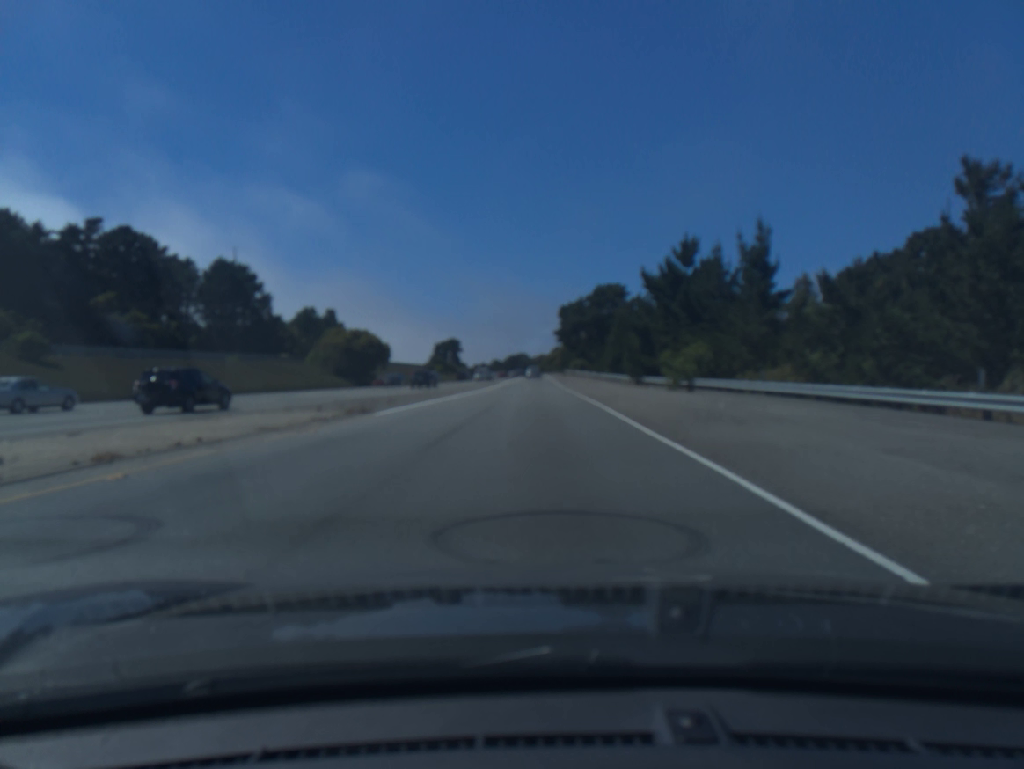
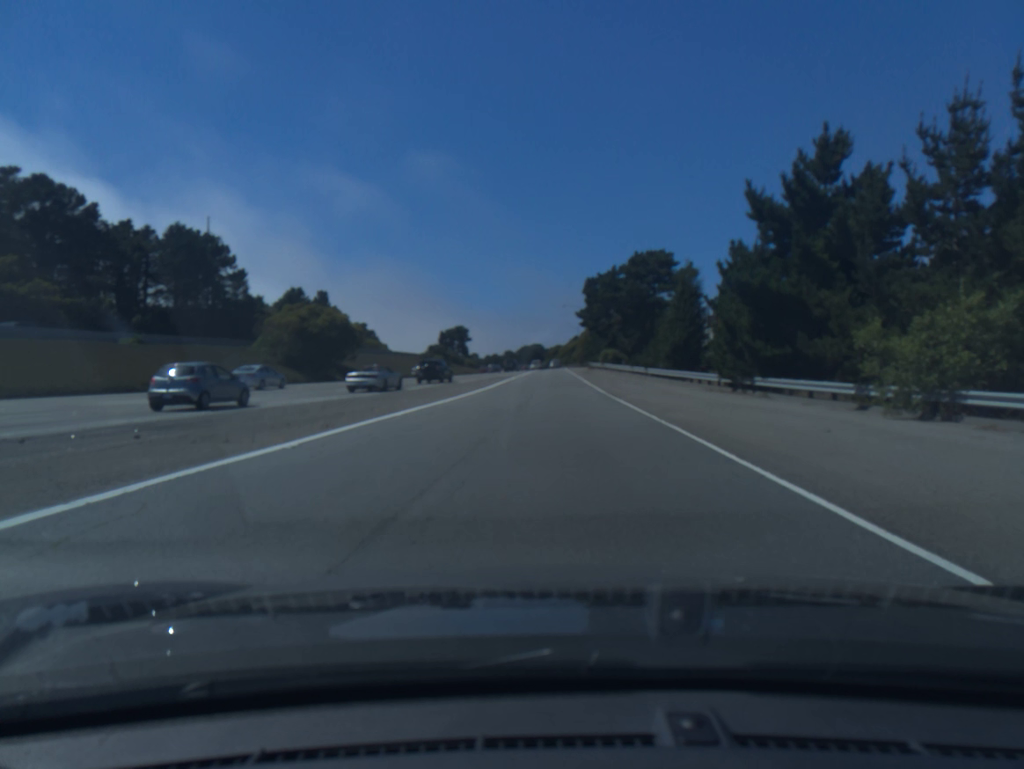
(-0.2, +25.3) m; -1°
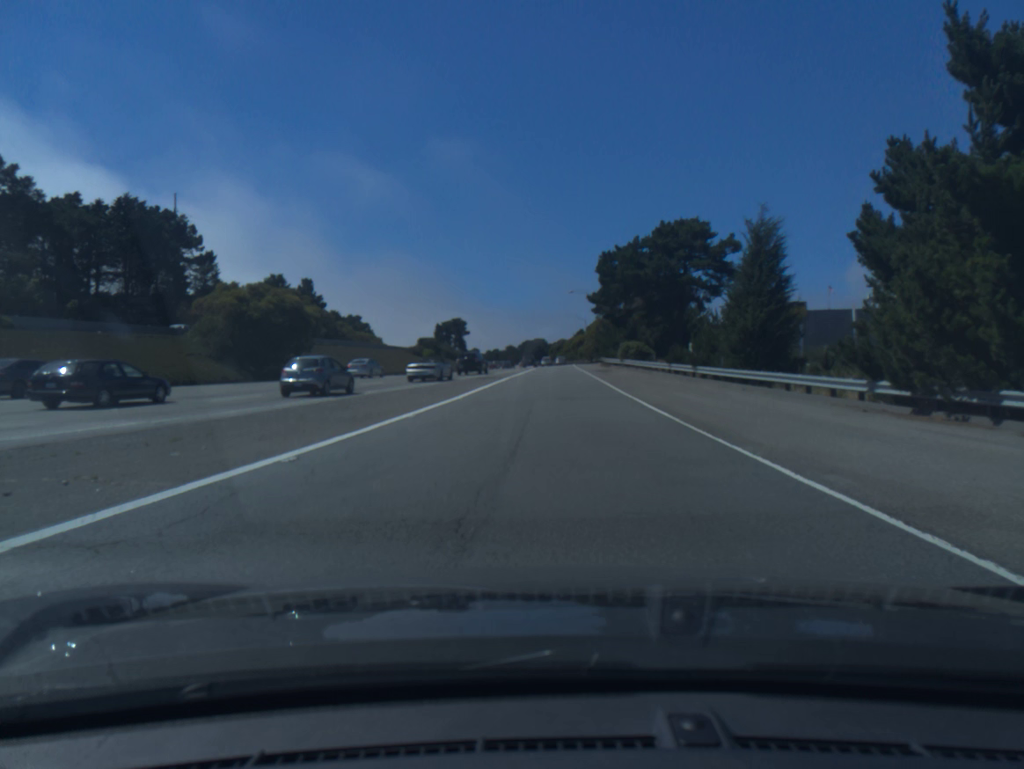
(0.0, +16.4) m; 0°
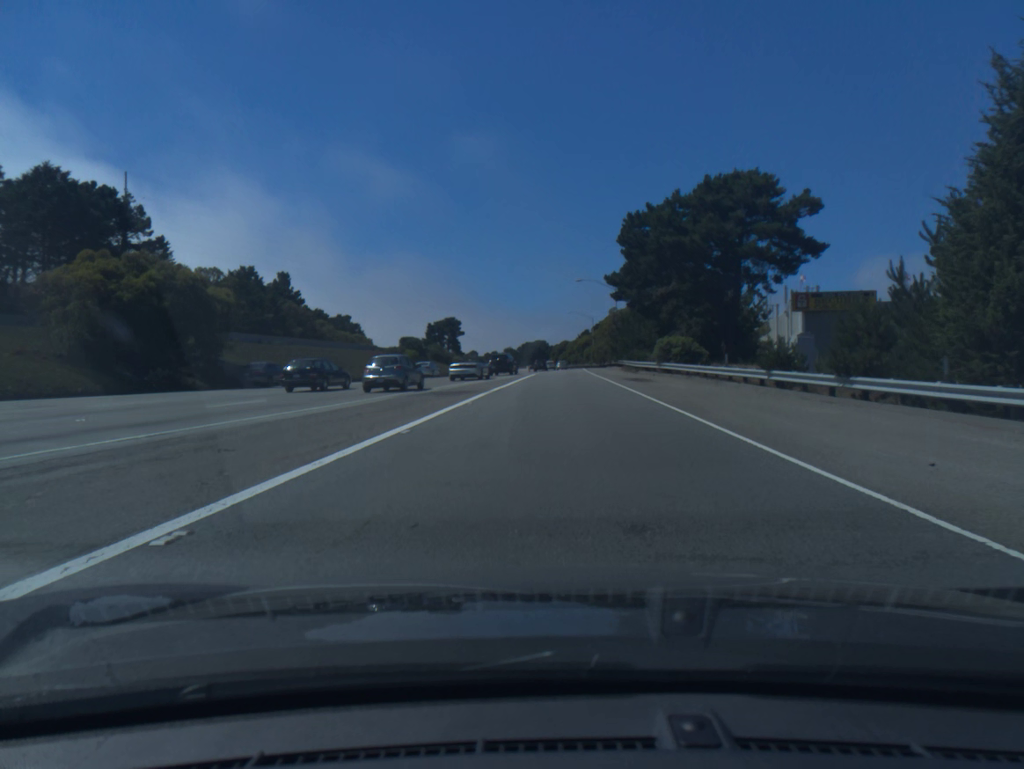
(0.0, +18.9) m; 0°
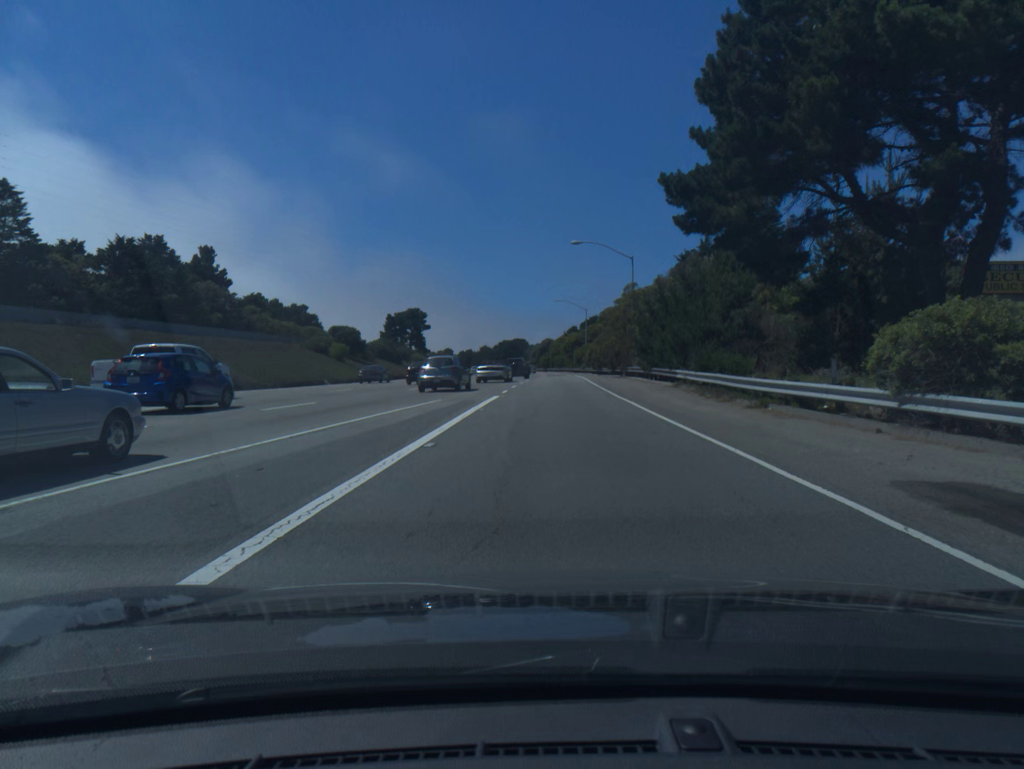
(+0.3, +30.7) m; +1°
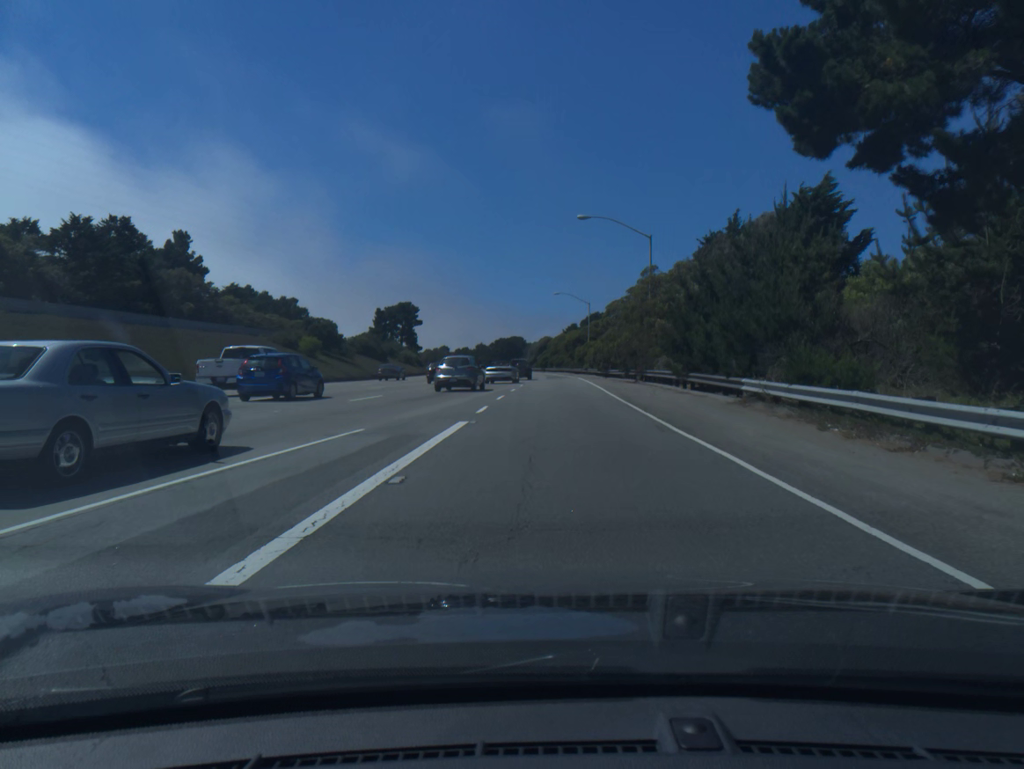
(0.0, +10.3) m; 0°
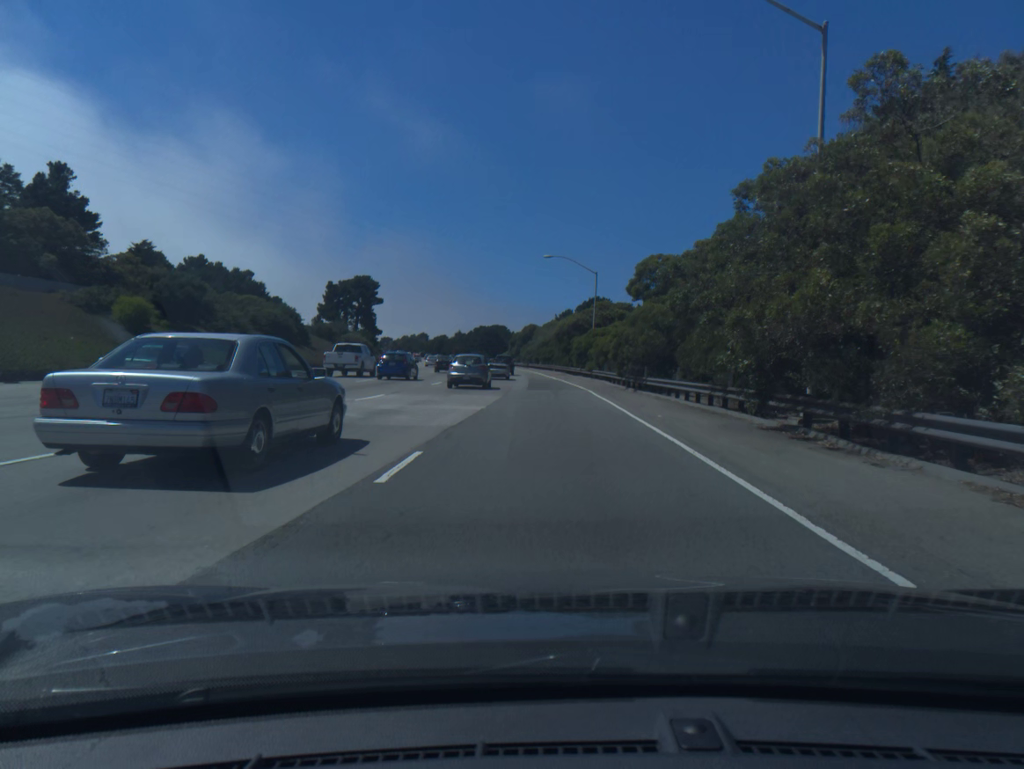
(+0.4, +31.3) m; +1°
